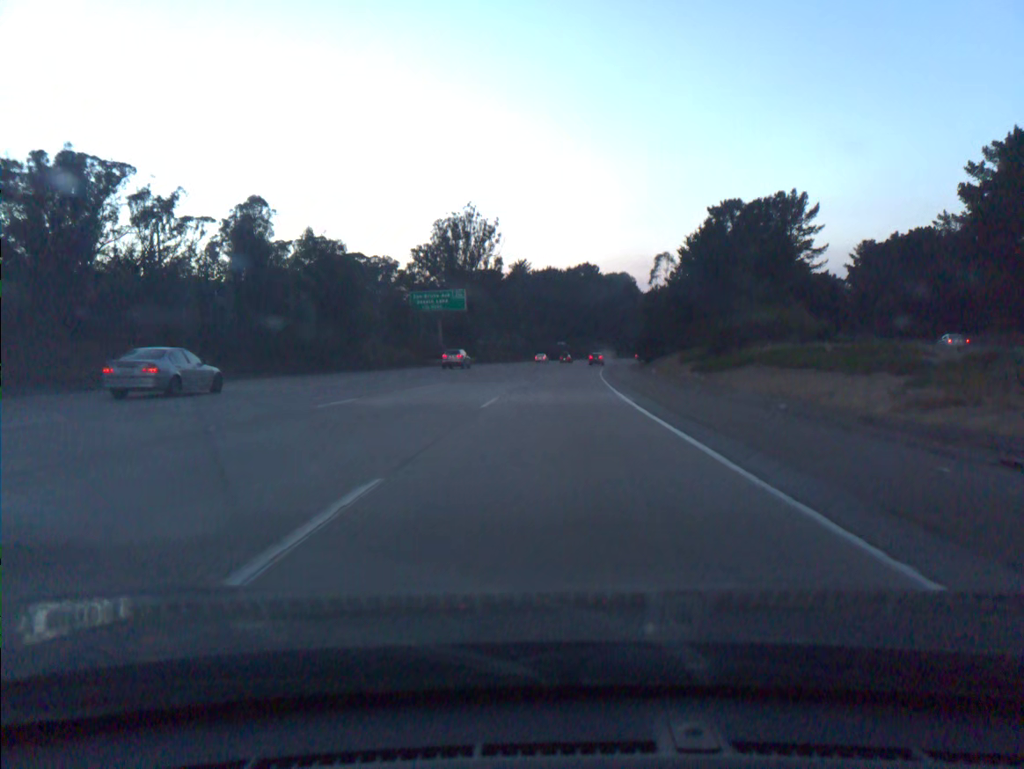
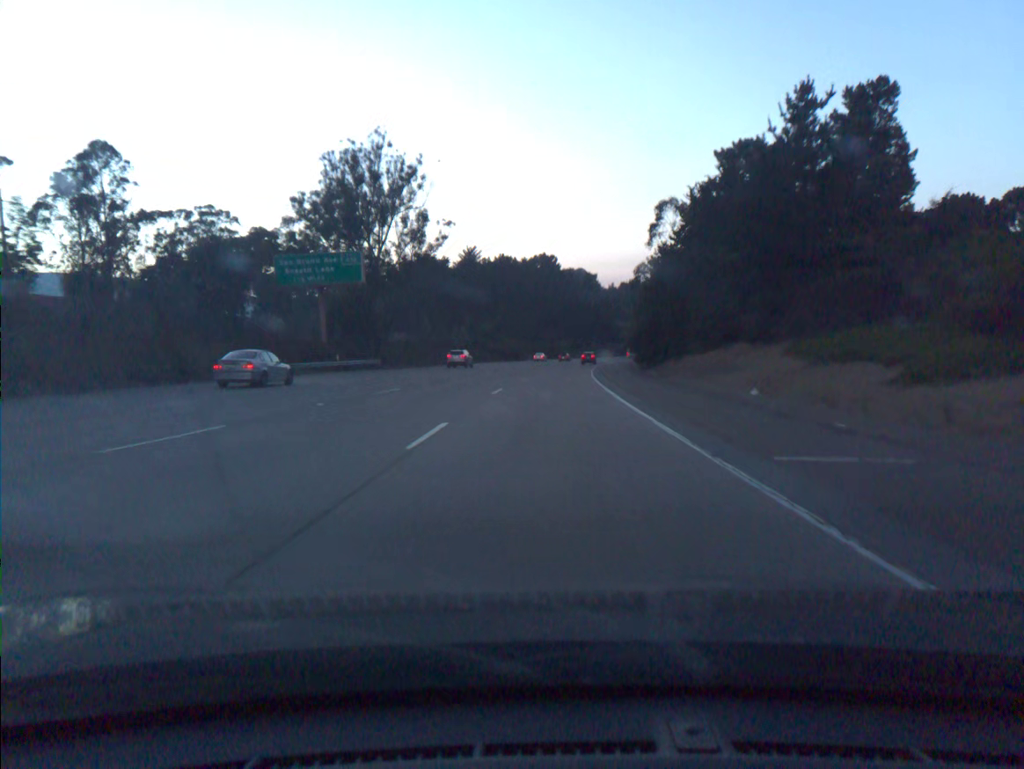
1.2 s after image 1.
(+1.1, +36.9) m; +3°
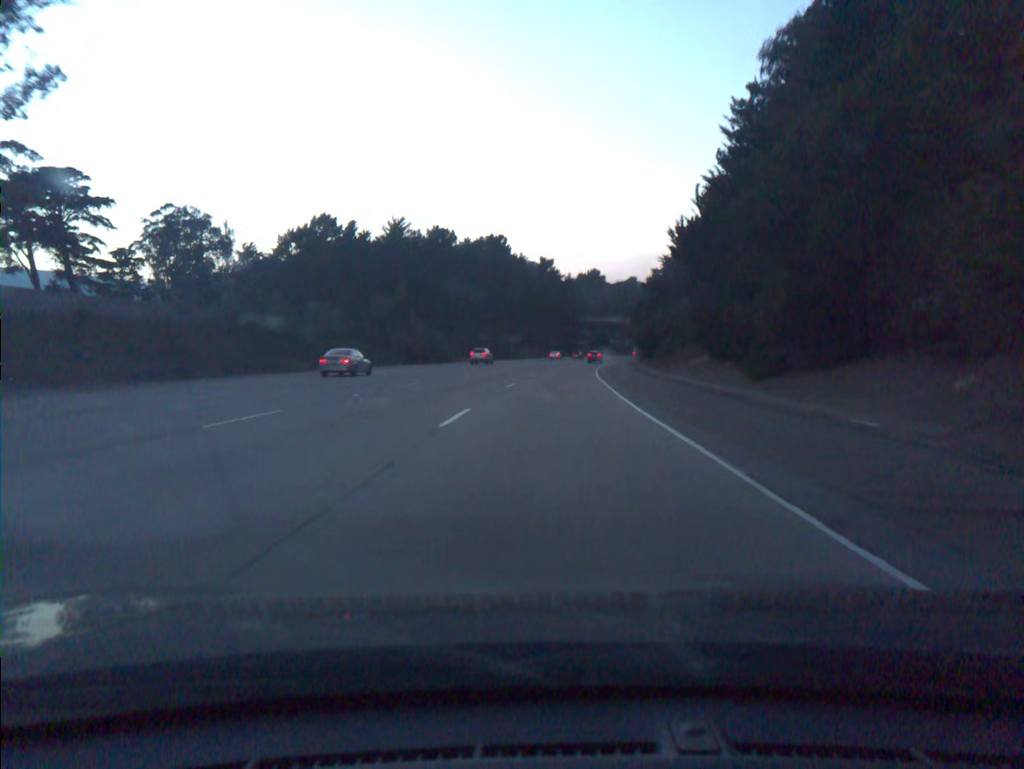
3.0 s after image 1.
(+1.7, +55.5) m; +3°
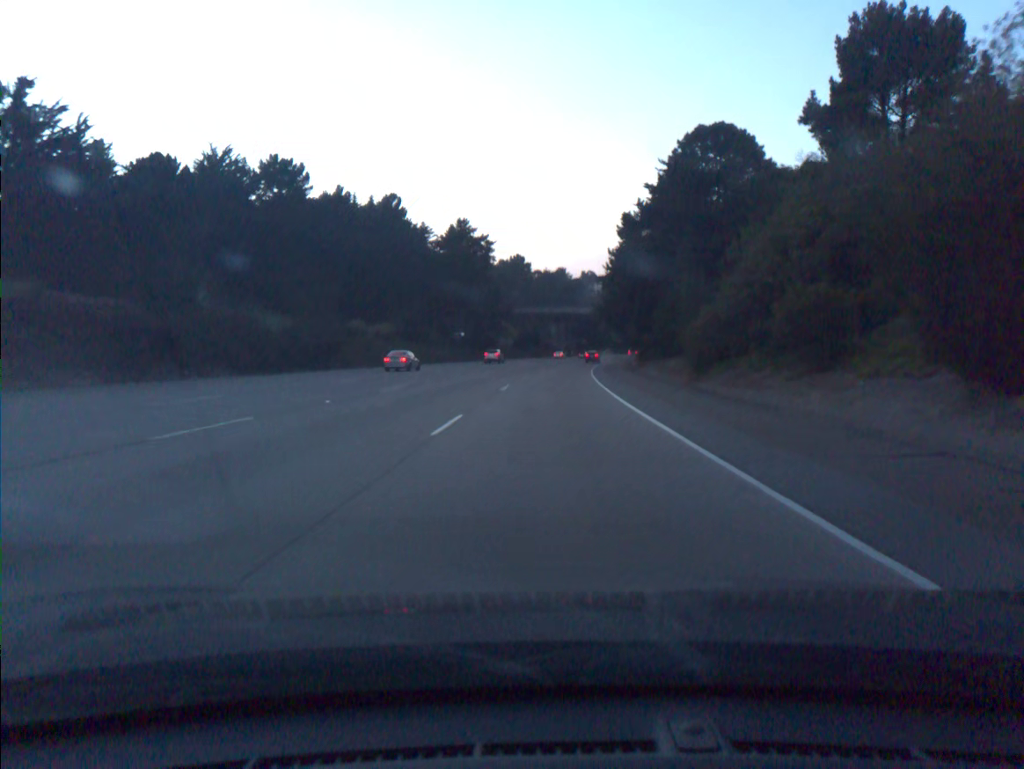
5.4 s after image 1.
(+3.5, +74.0) m; +6°
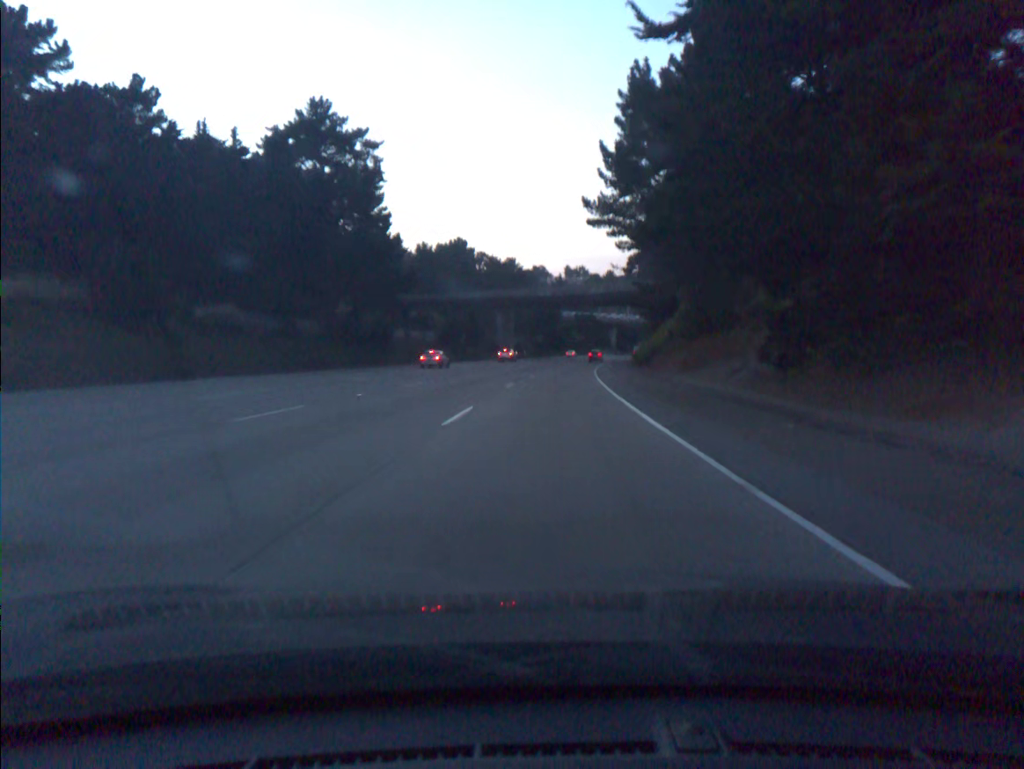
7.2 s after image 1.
(+1.8, +55.5) m; +4°
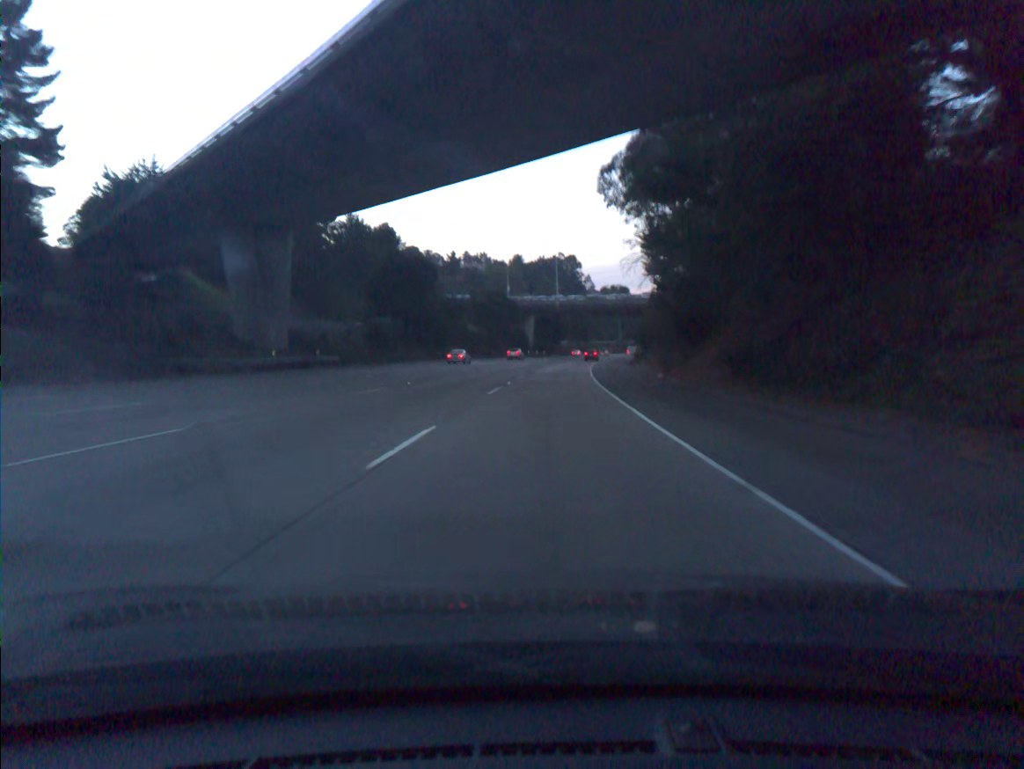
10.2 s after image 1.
(+5.4, +92.2) m; +7°
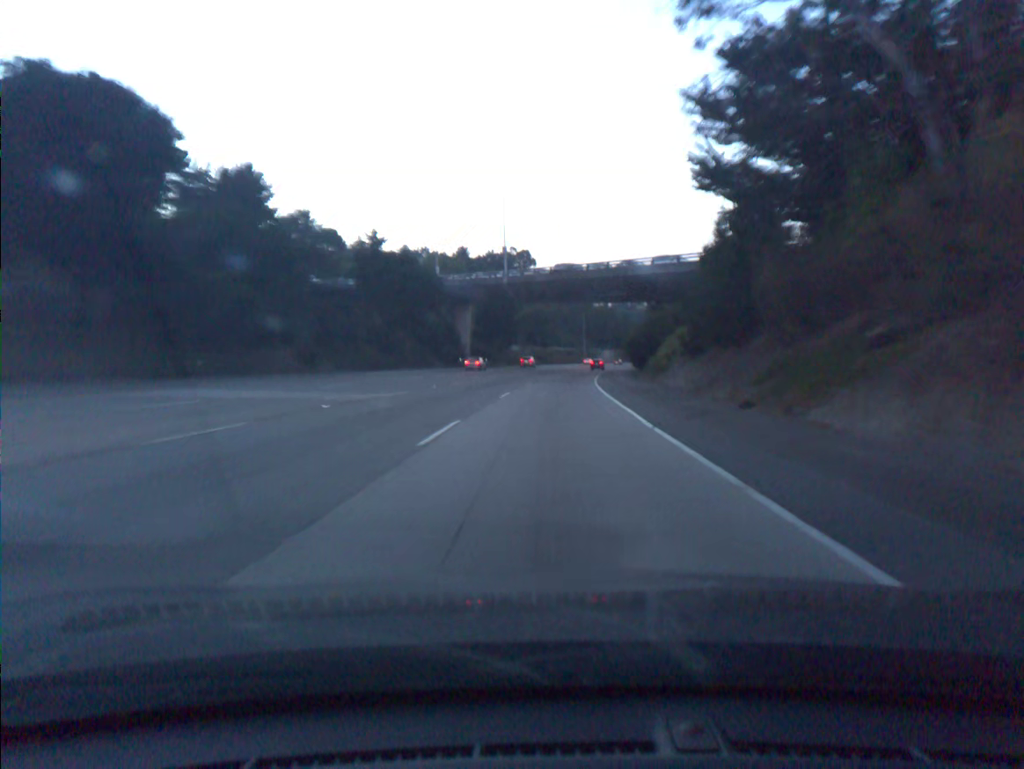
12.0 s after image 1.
(+1.7, +55.3) m; +3°
